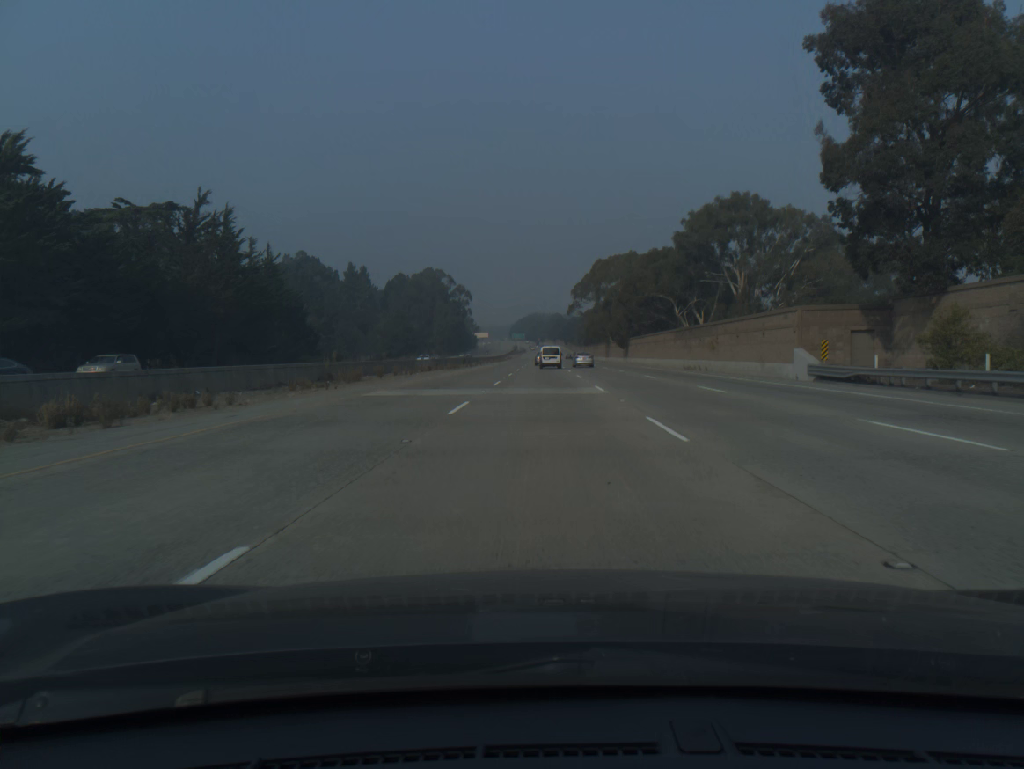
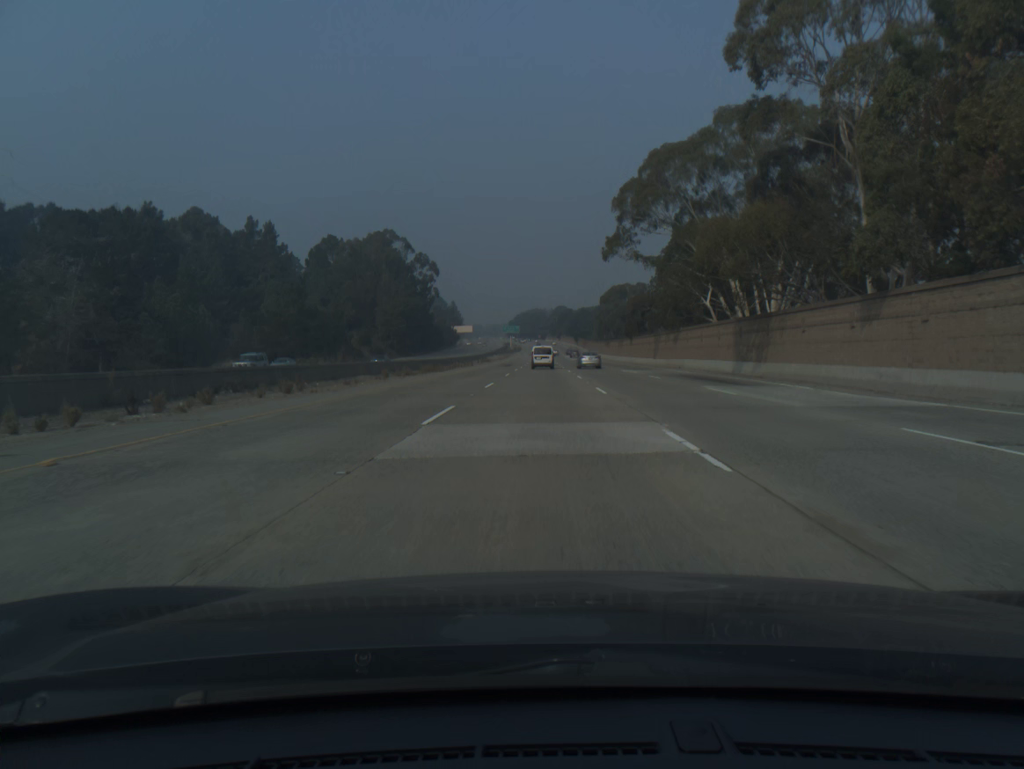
(+0.2, +104.8) m; 0°
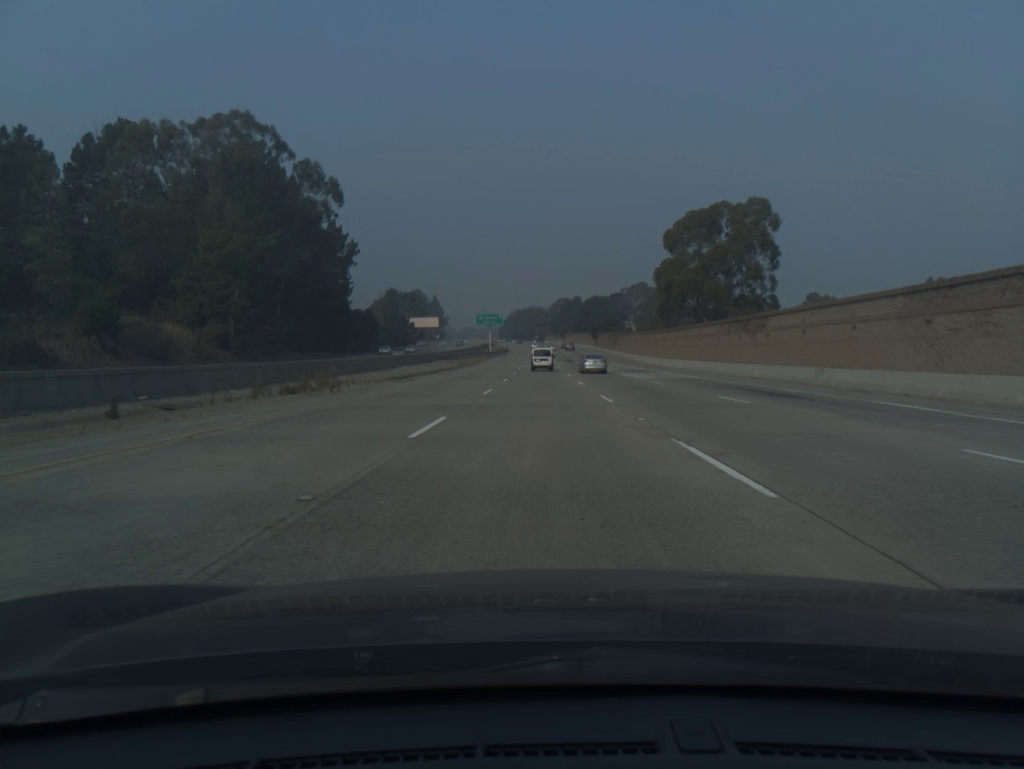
(0.0, +103.8) m; 0°
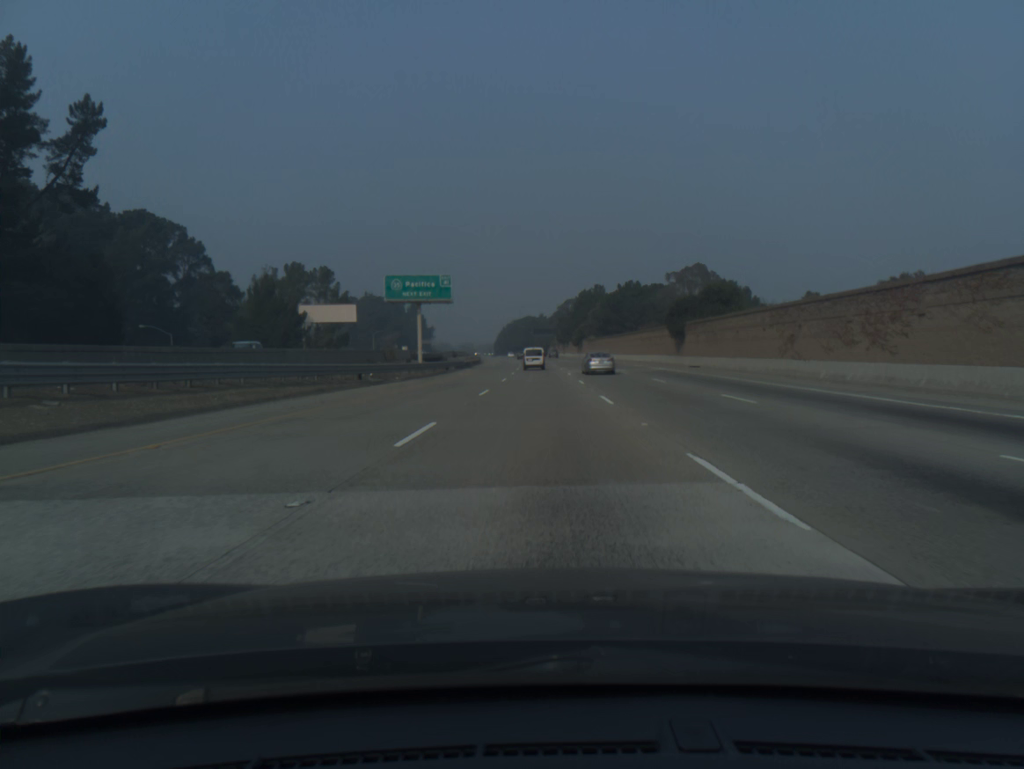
(-0.1, +103.2) m; 0°
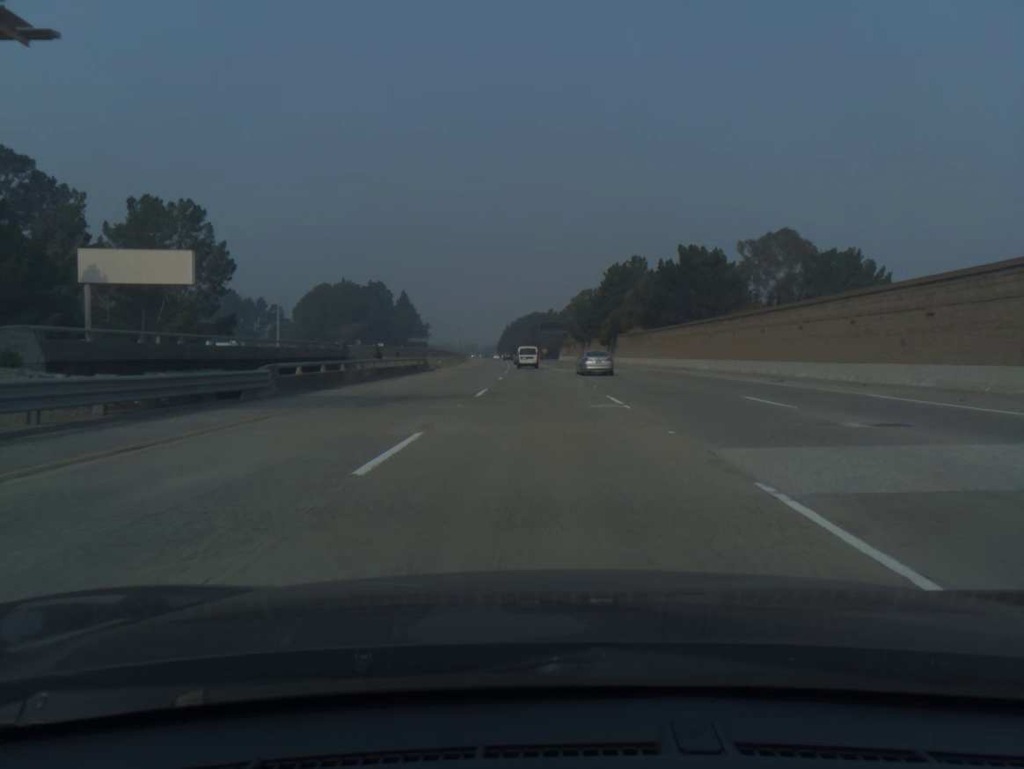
(-0.1, +61.2) m; 0°
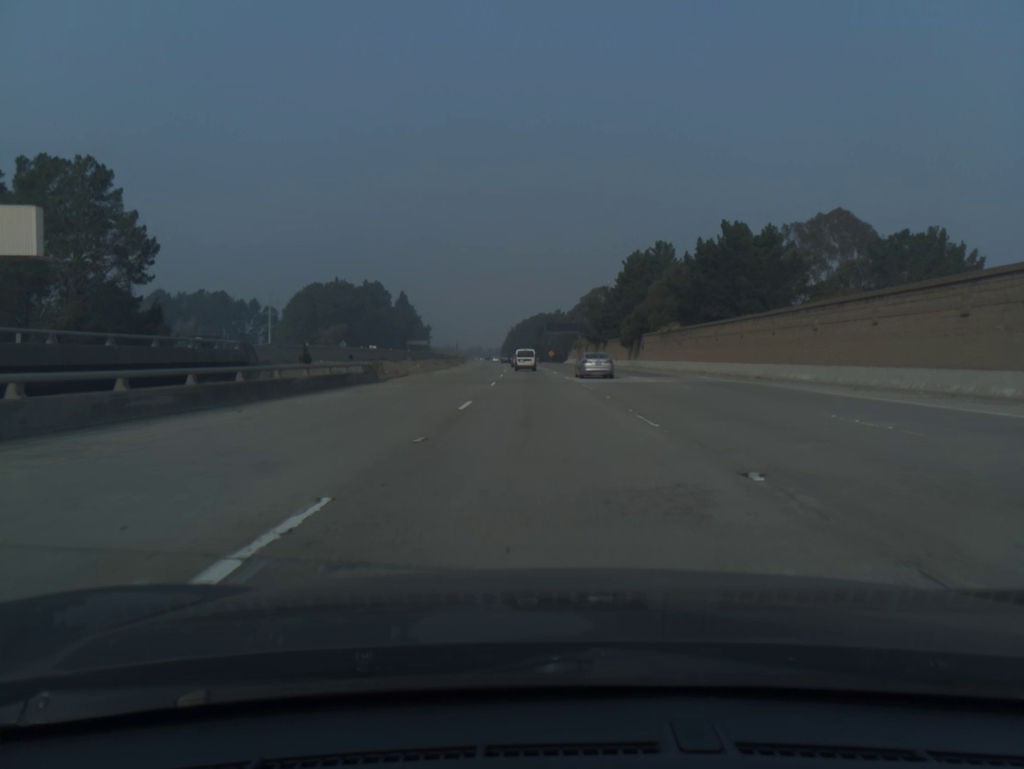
(-0.1, +20.3) m; 0°
